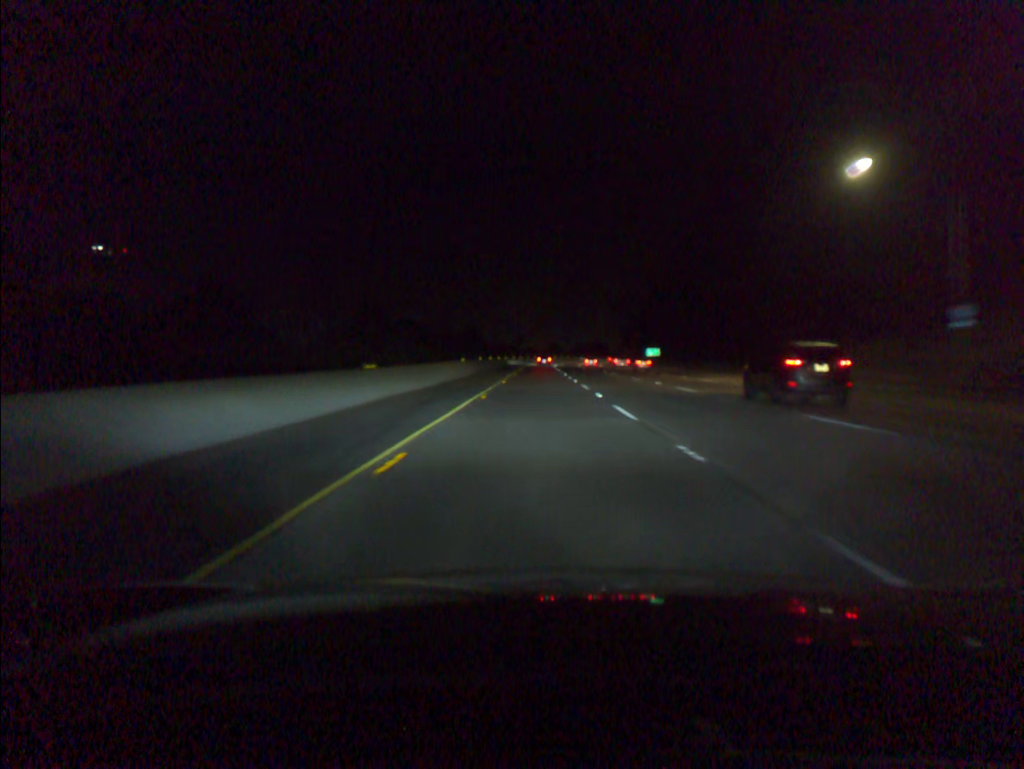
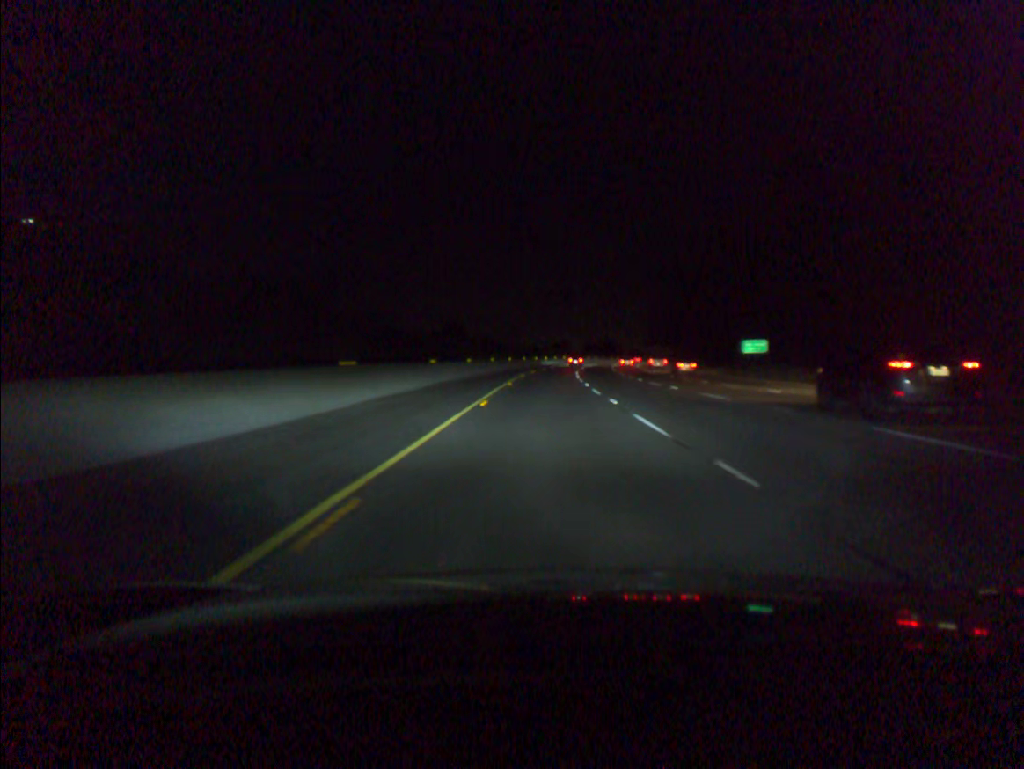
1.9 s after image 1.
(-0.3, +61.7) m; 0°
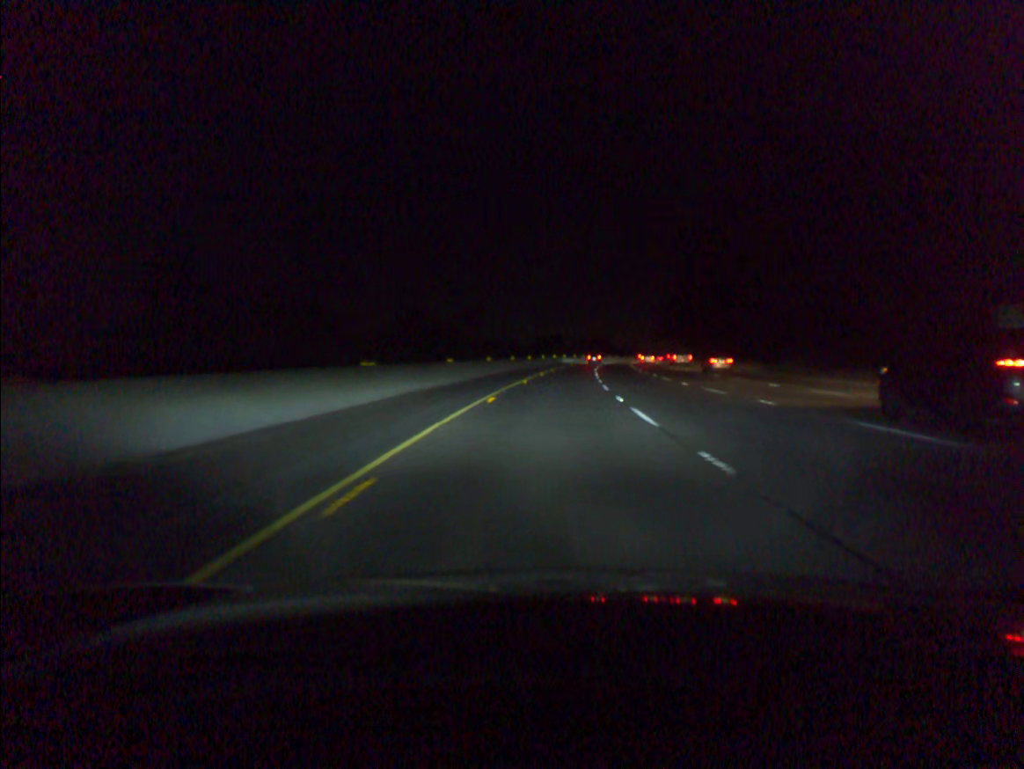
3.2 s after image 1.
(+0.4, +42.5) m; +1°
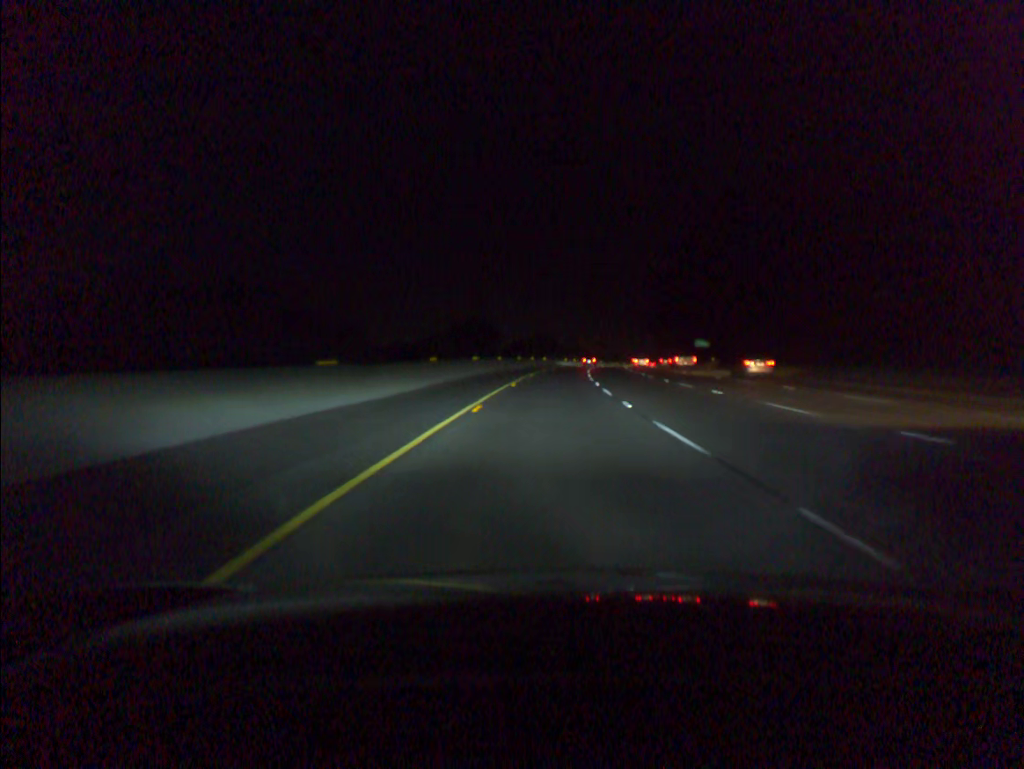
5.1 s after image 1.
(+2.3, +62.1) m; +4°
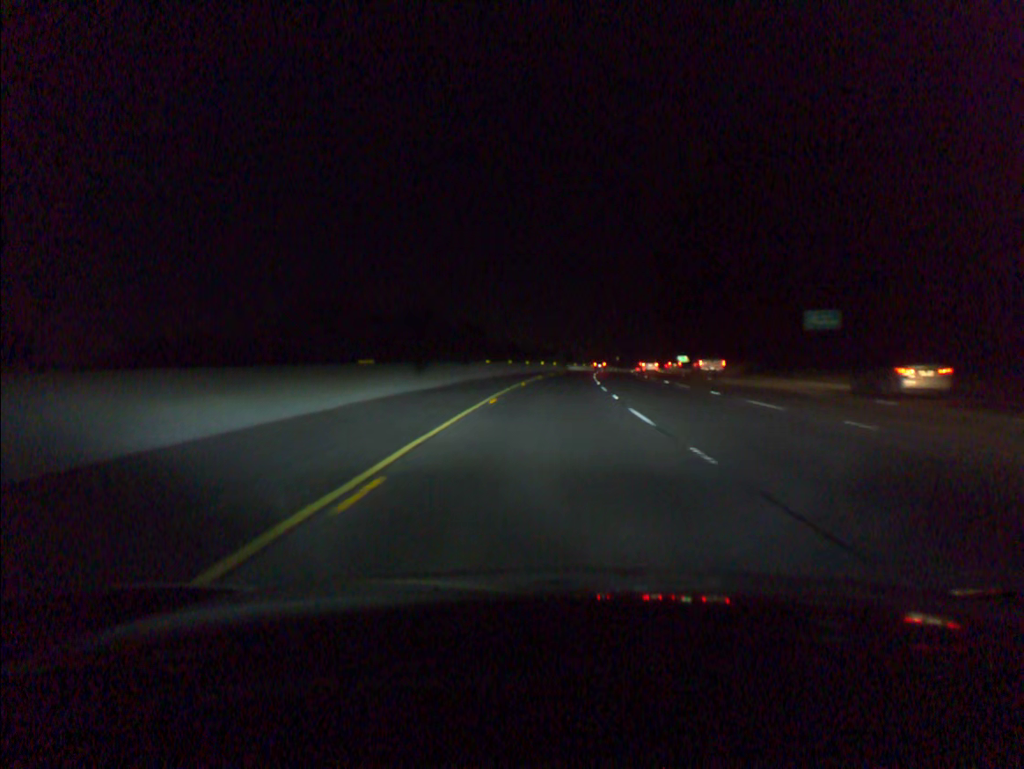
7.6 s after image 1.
(+3.4, +83.3) m; +5°
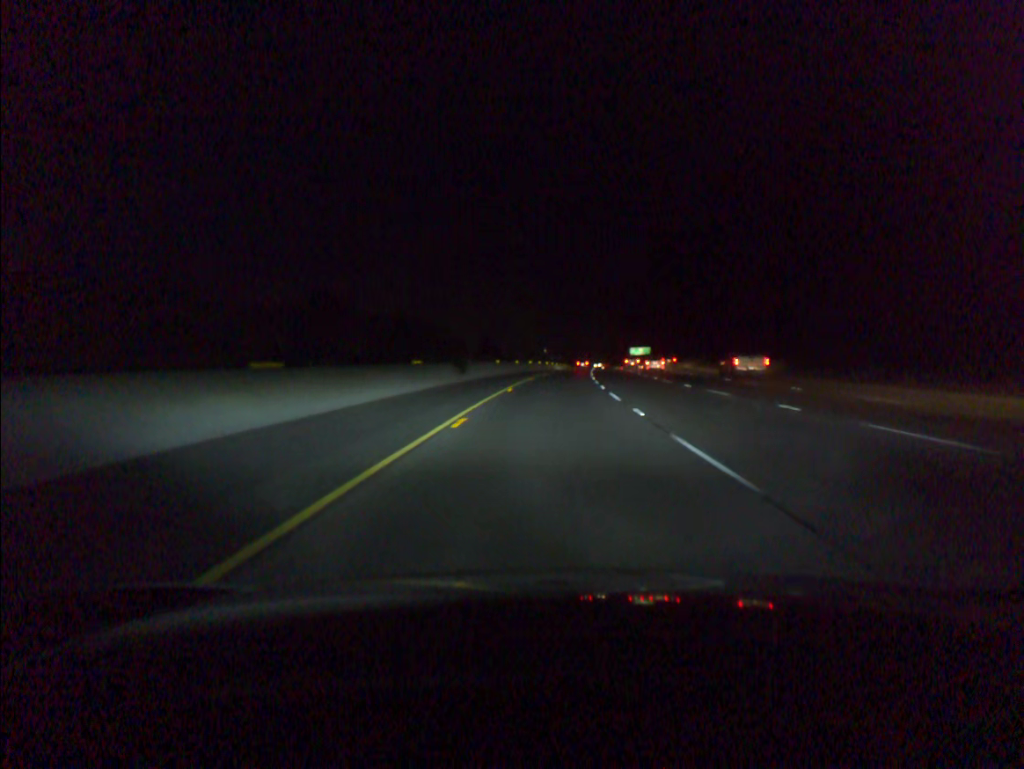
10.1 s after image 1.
(+3.7, +80.2) m; +5°
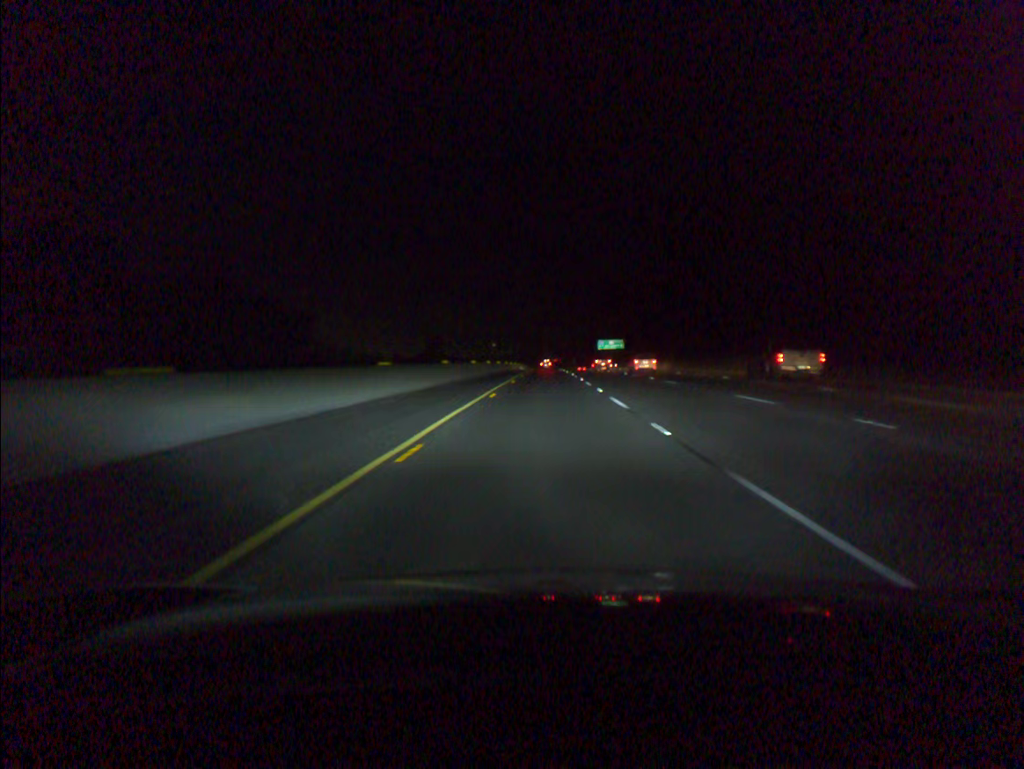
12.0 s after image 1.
(+2.1, +62.6) m; +4°
